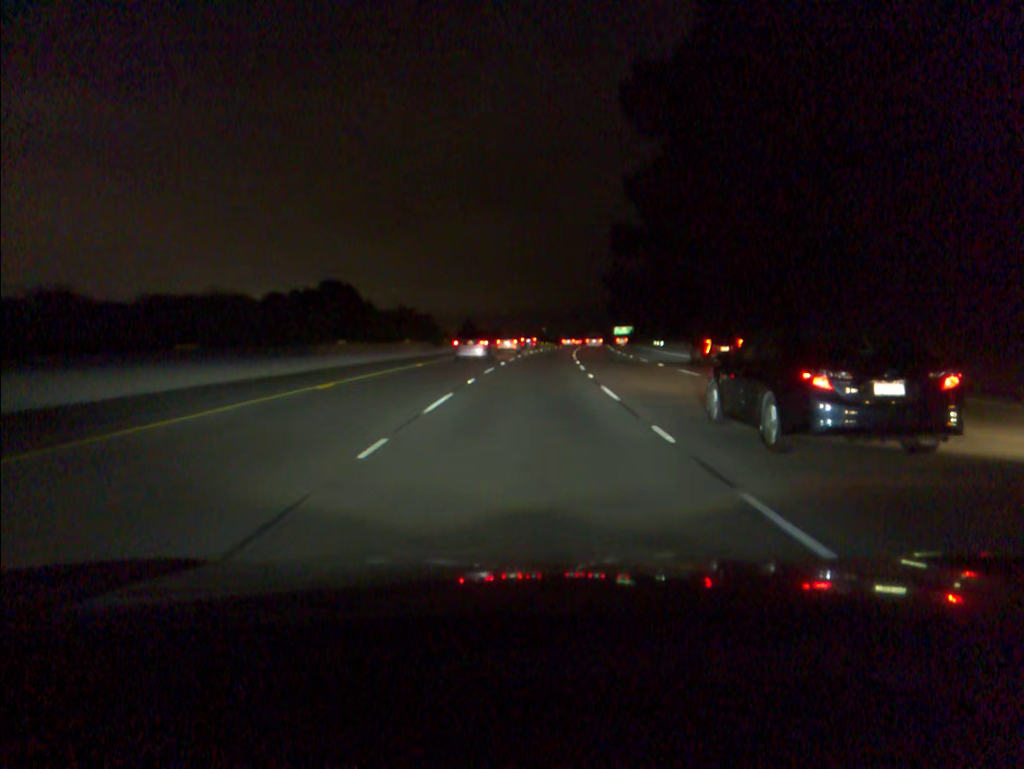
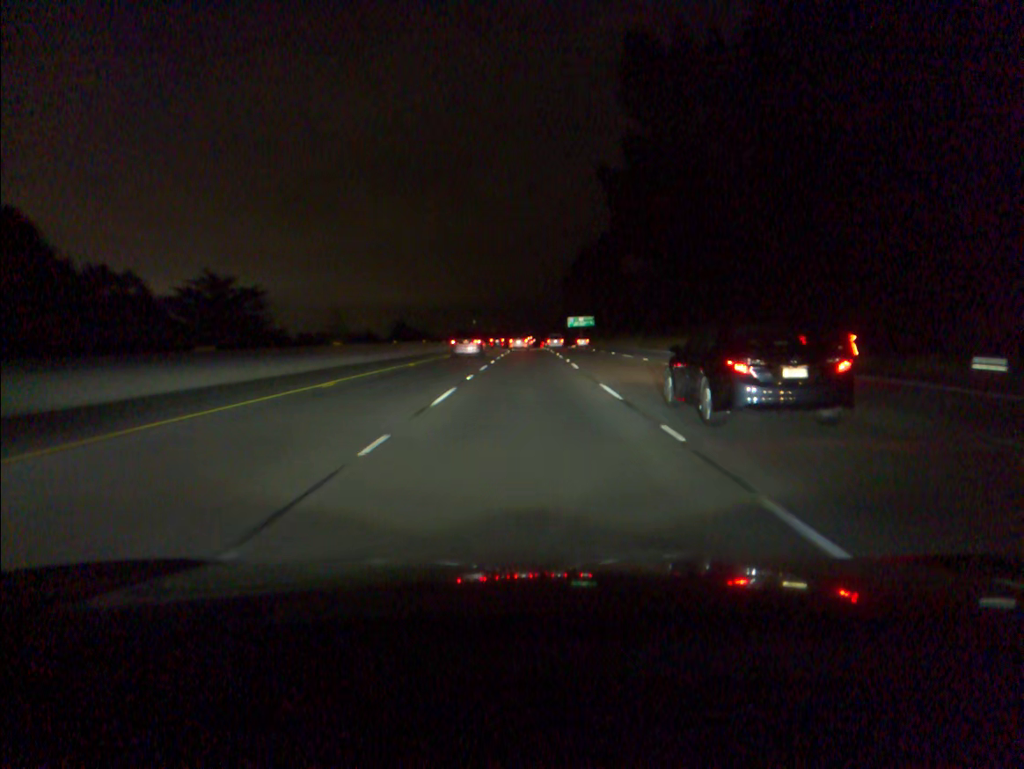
(+4.2, +86.3) m; +5°
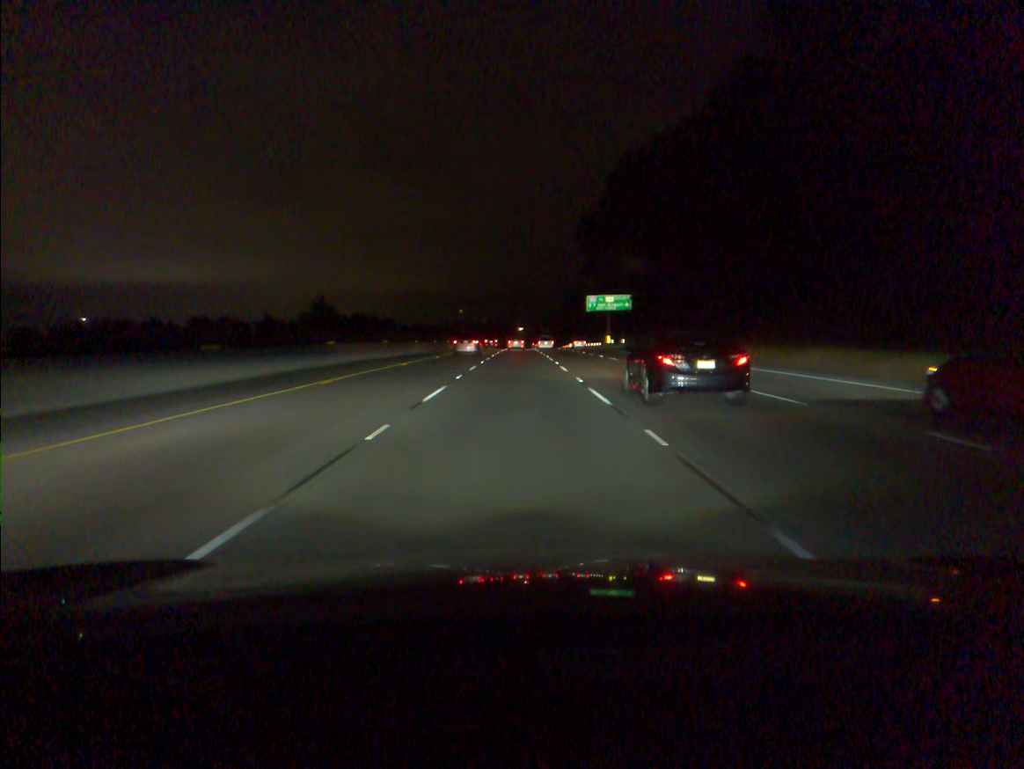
(+1.0, +86.2) m; +1°
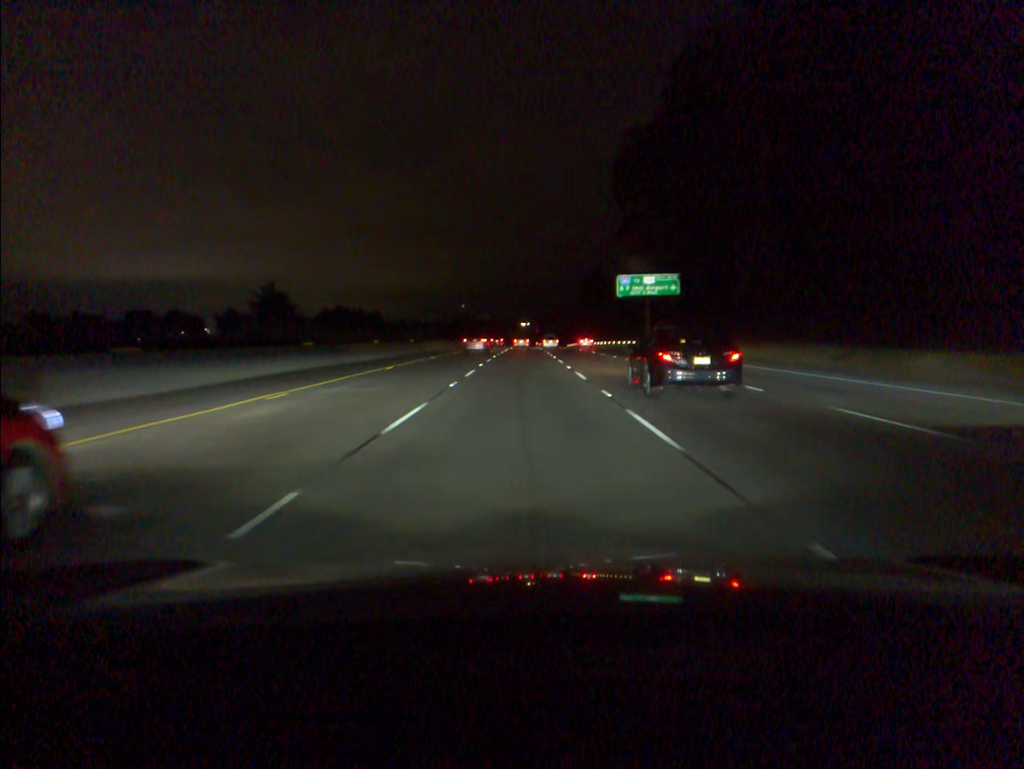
(-0.1, +34.5) m; 0°
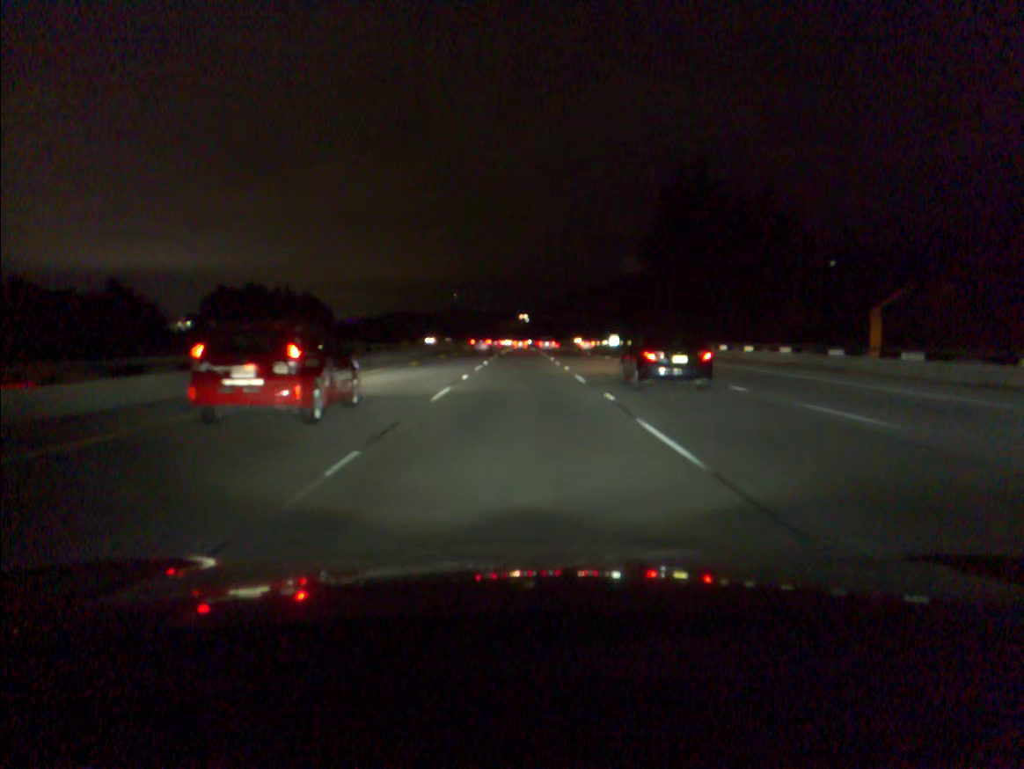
(+0.2, +86.2) m; 0°
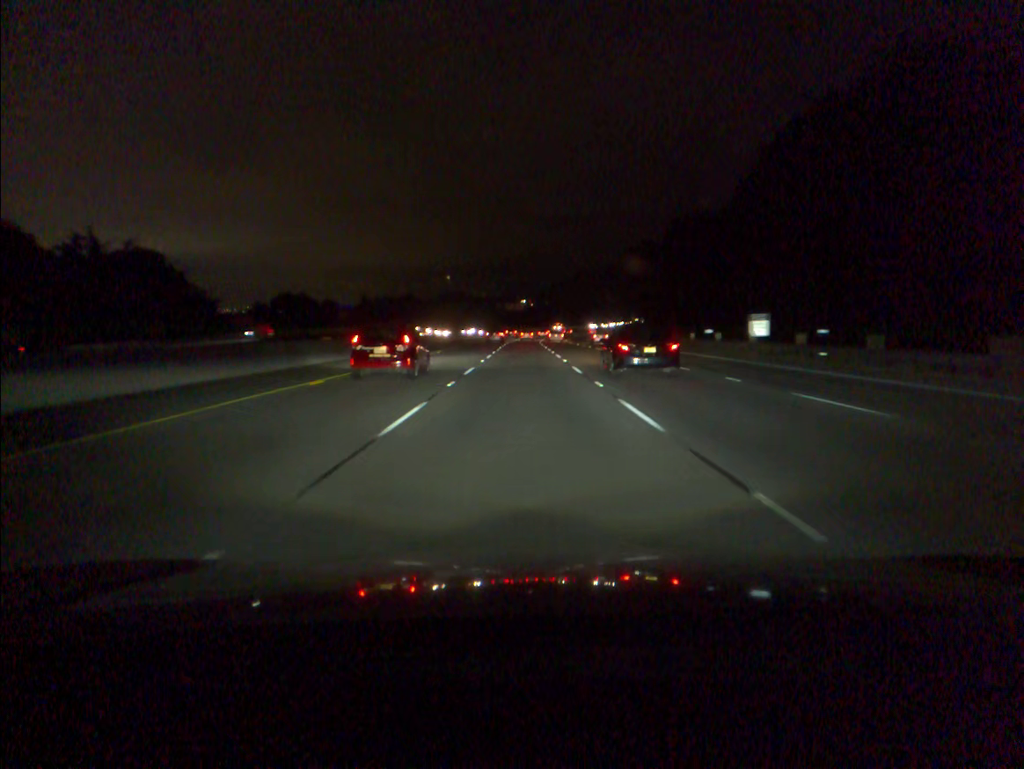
(-0.1, +86.1) m; 0°
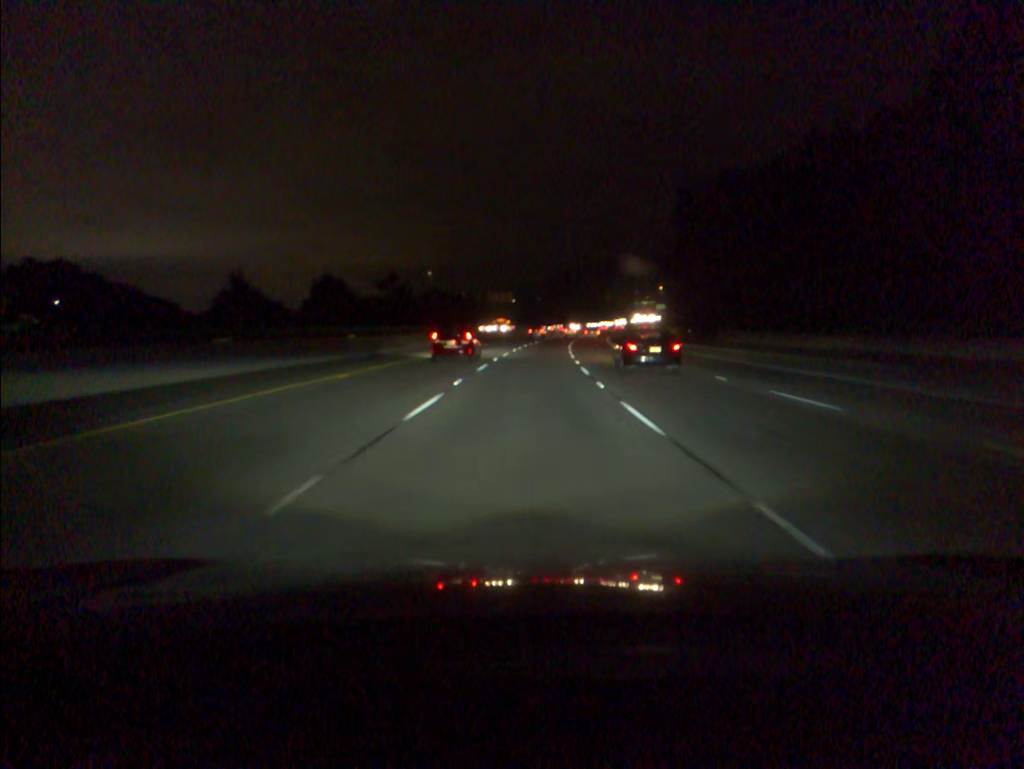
(+0.3, +85.8) m; +1°
